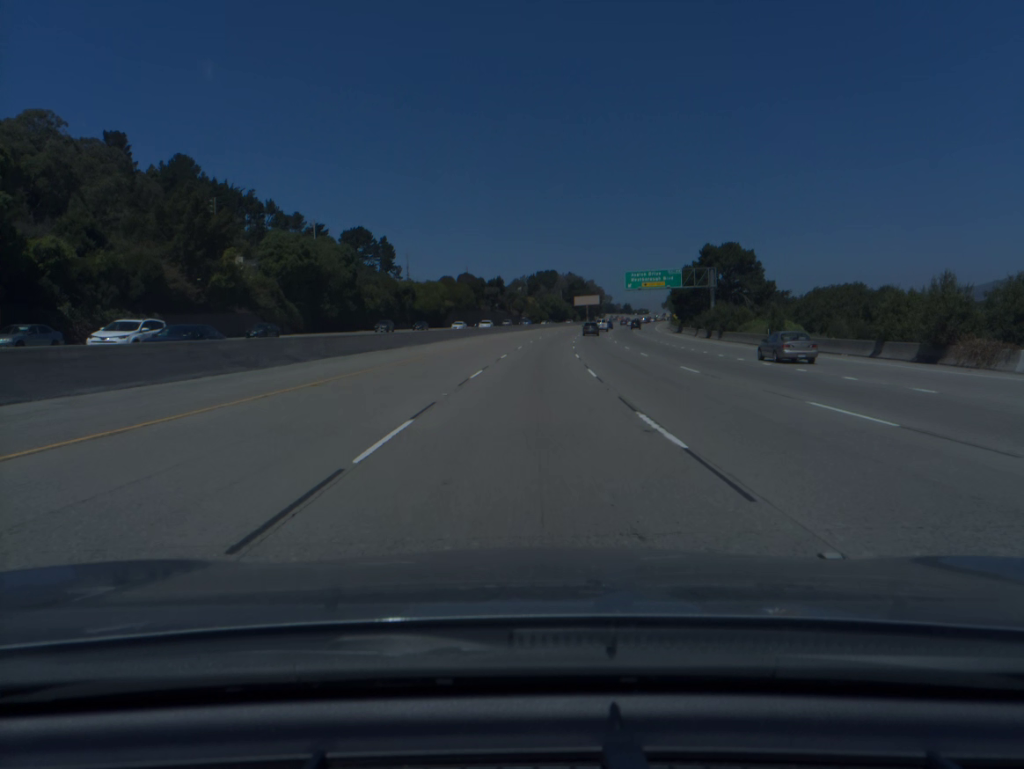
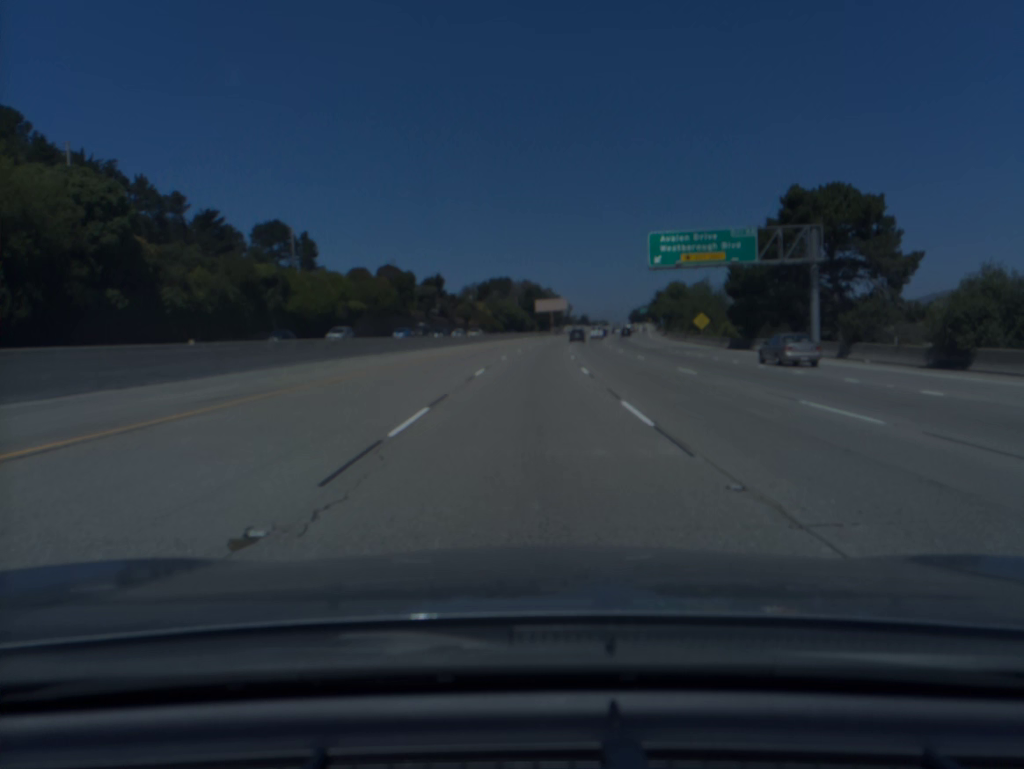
(+1.7, +56.3) m; +3°
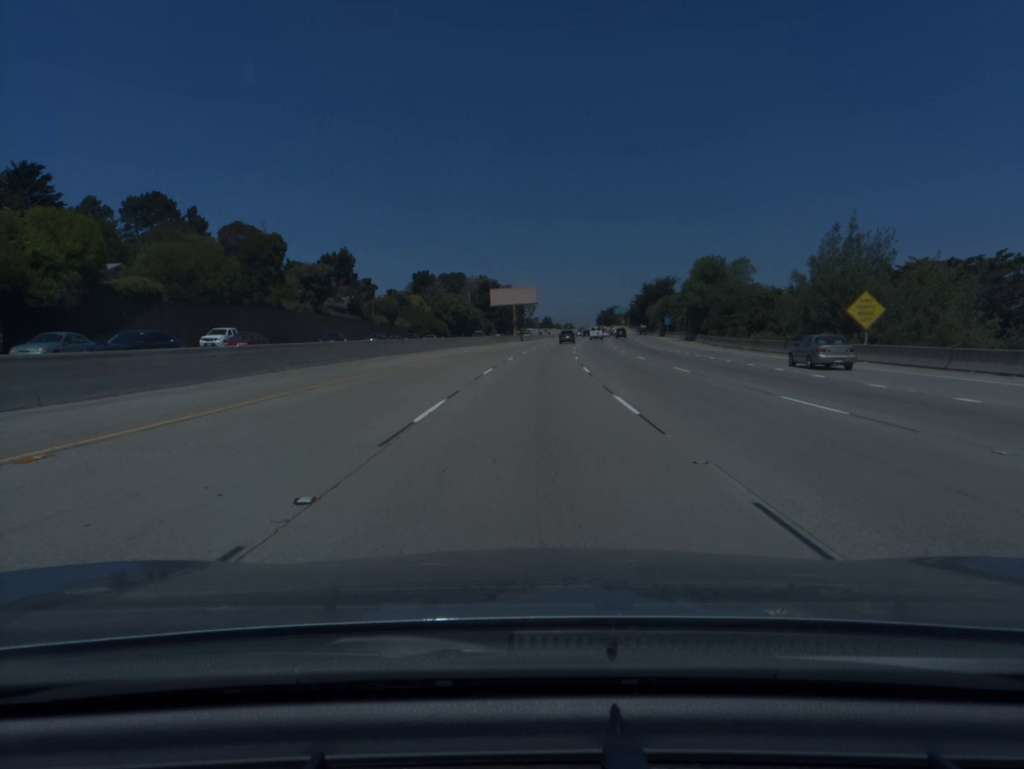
(+1.5, +56.2) m; +3°
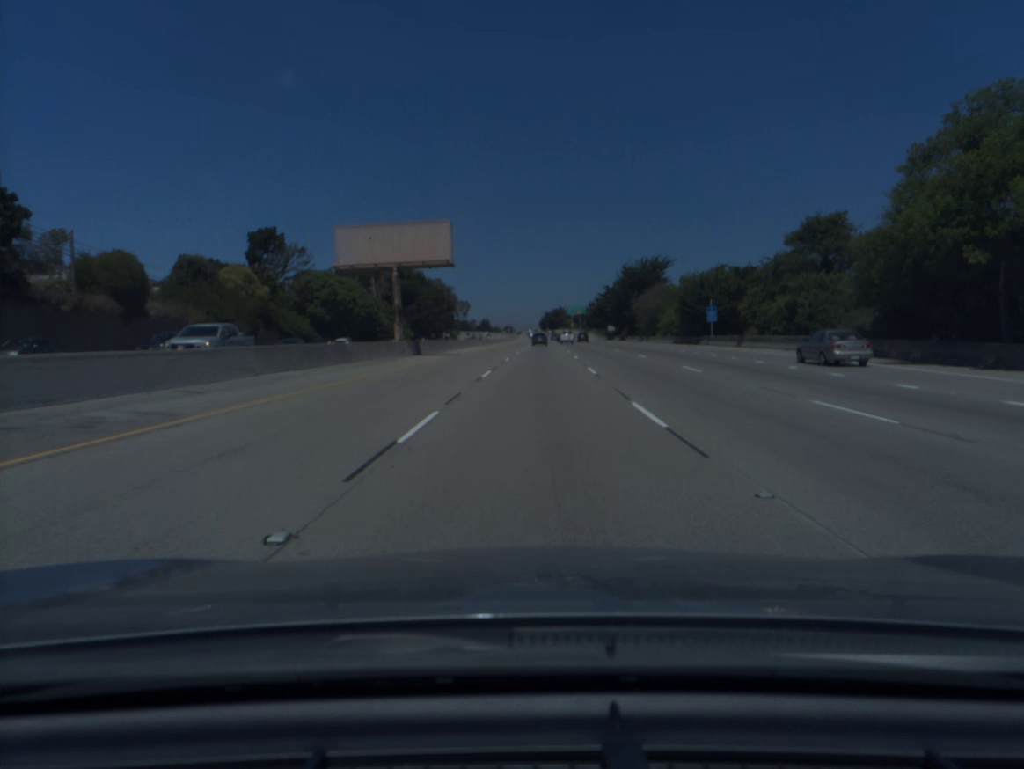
(+2.8, +75.3) m; +4°
